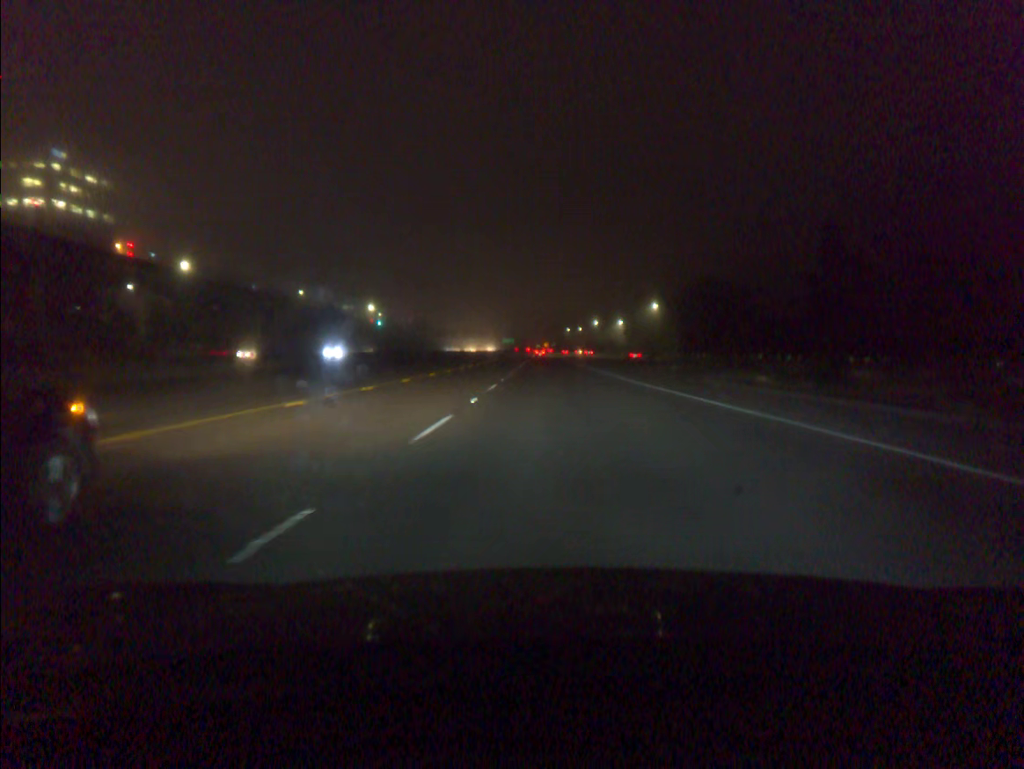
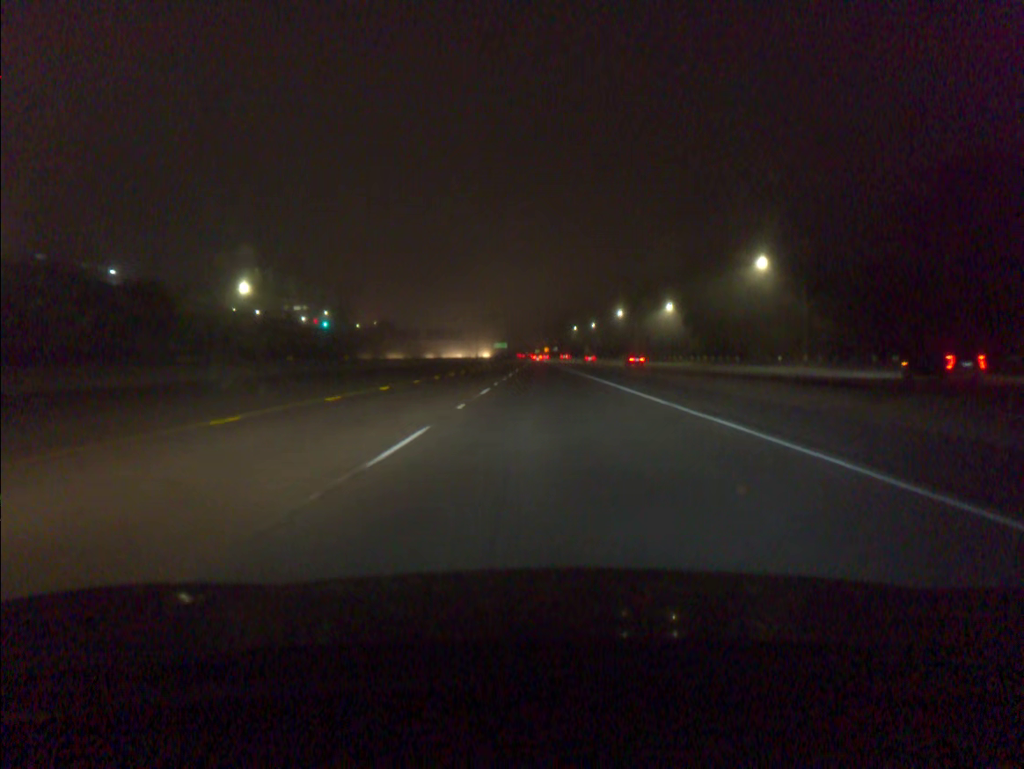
(+0.4, +90.3) m; 0°
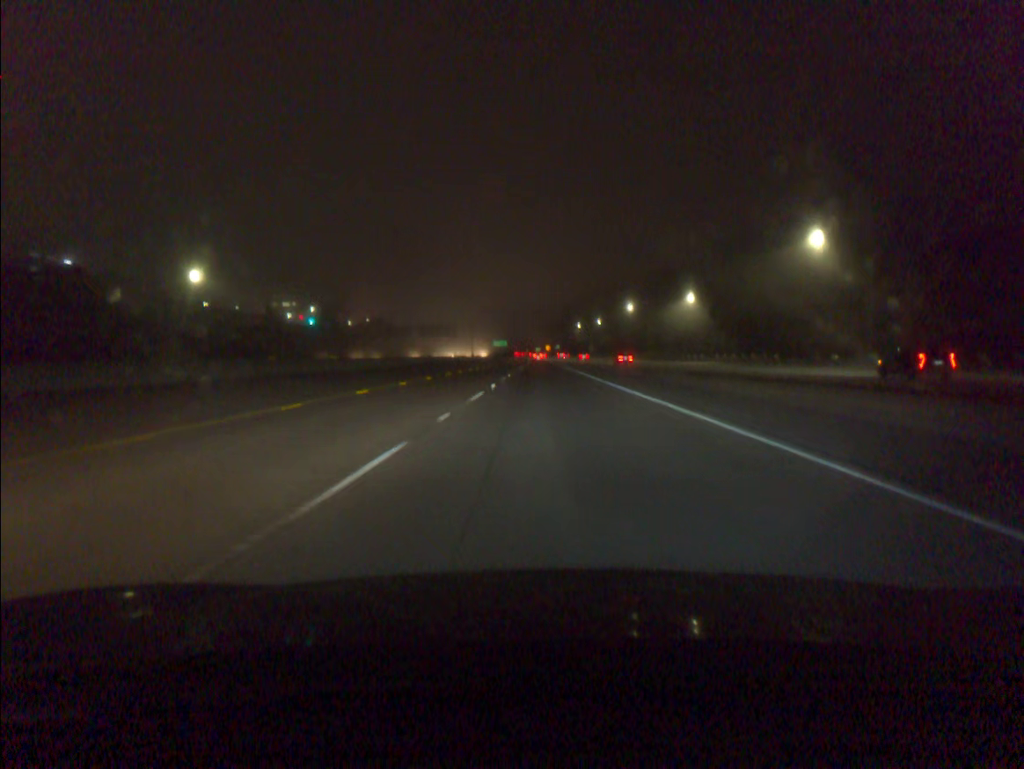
(0.0, +18.1) m; 0°
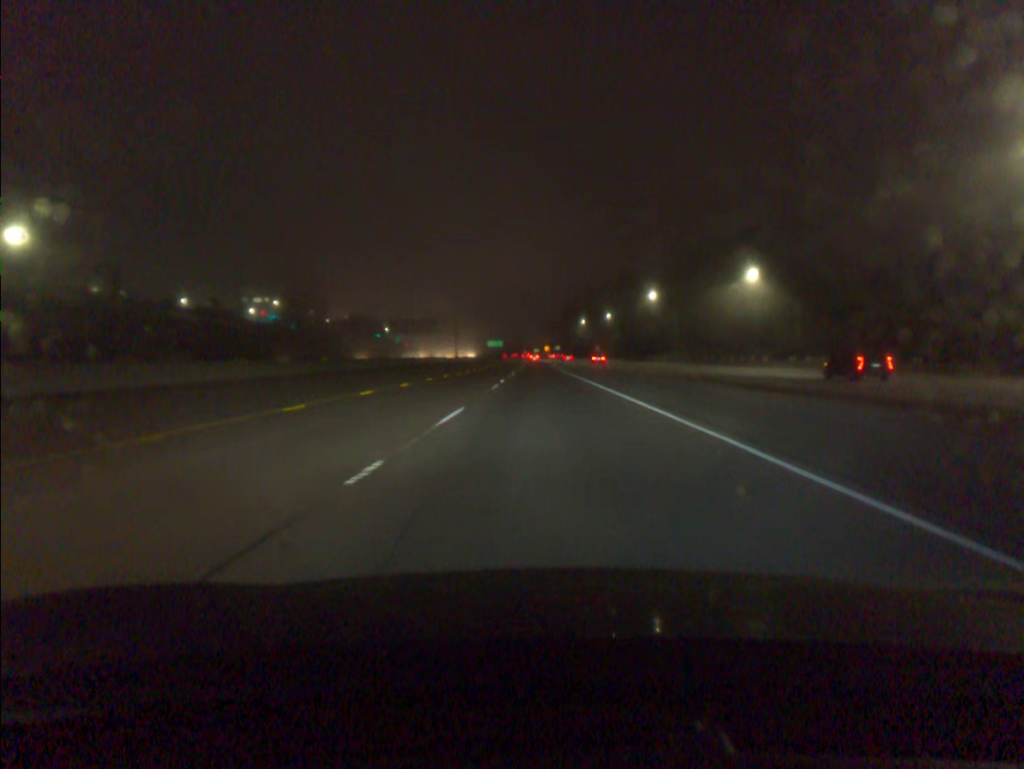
(0.0, +36.1) m; 0°
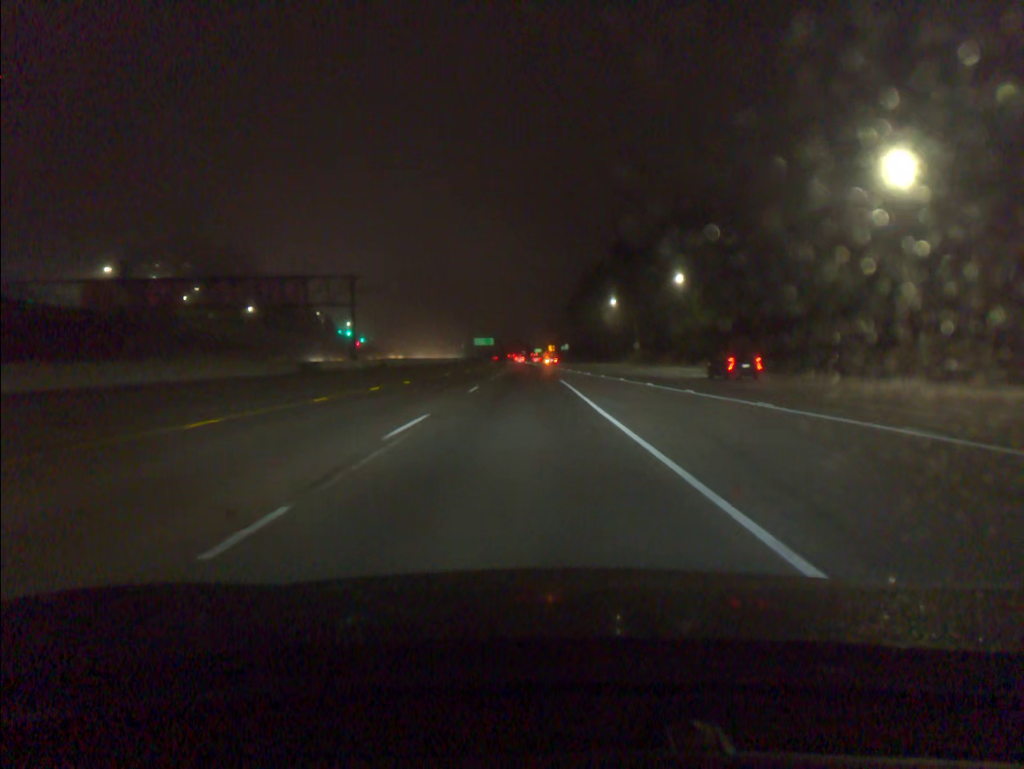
(+0.1, +91.0) m; 0°
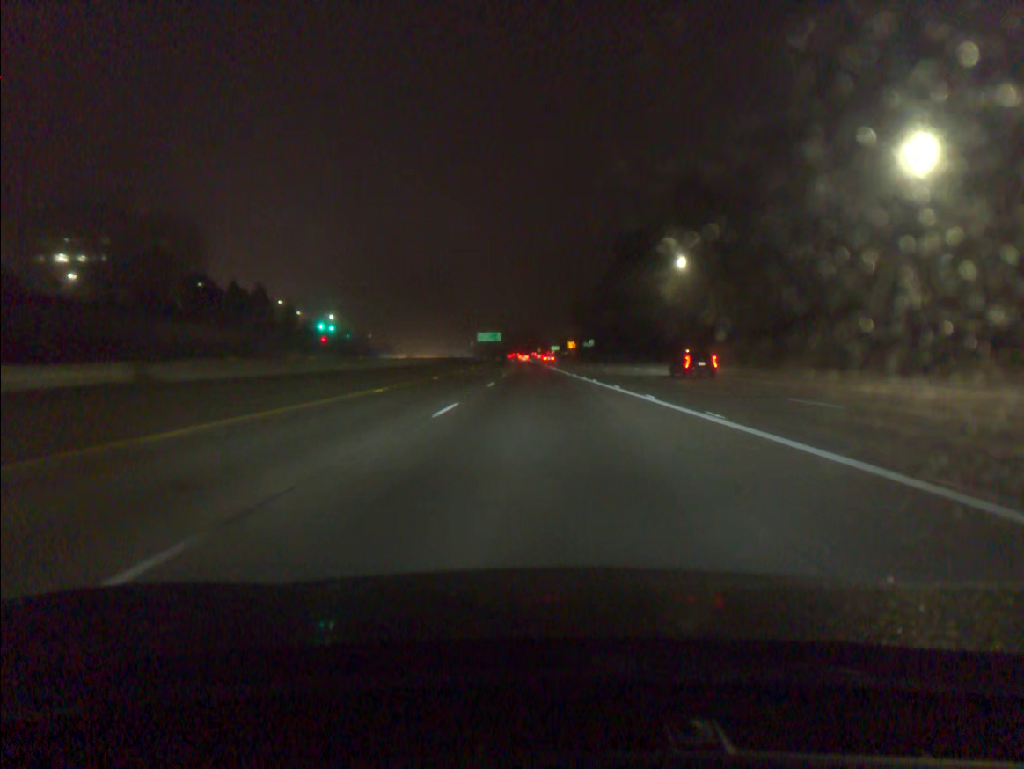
(-0.4, +55.3) m; -1°
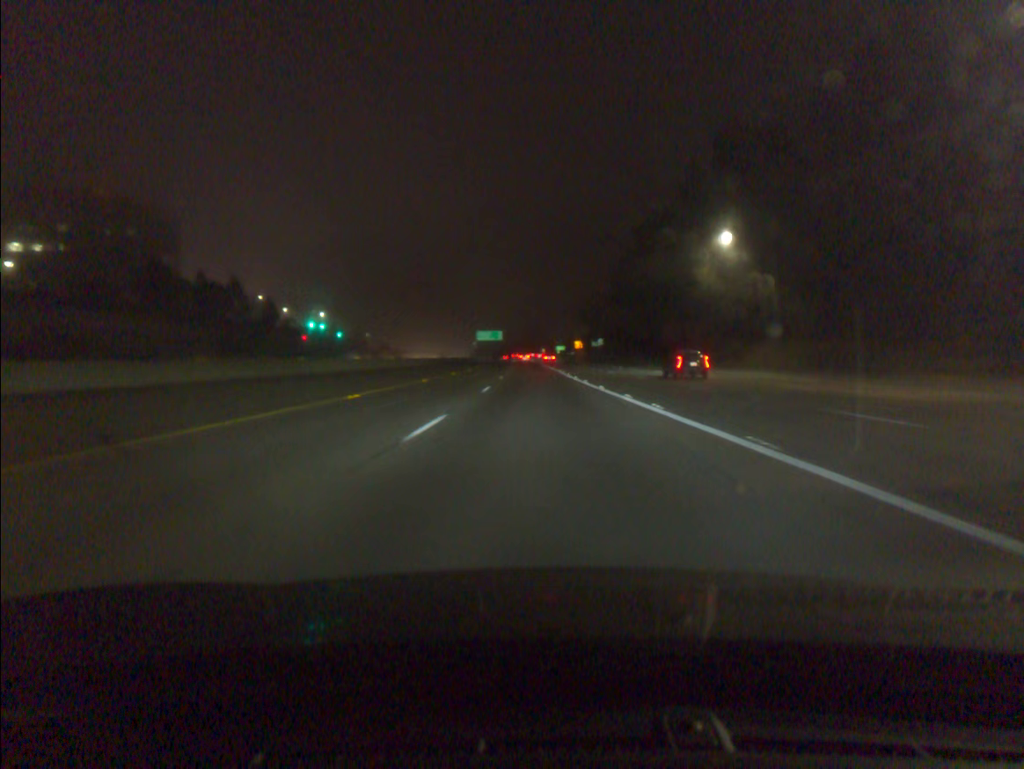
(-0.1, +18.6) m; 0°
